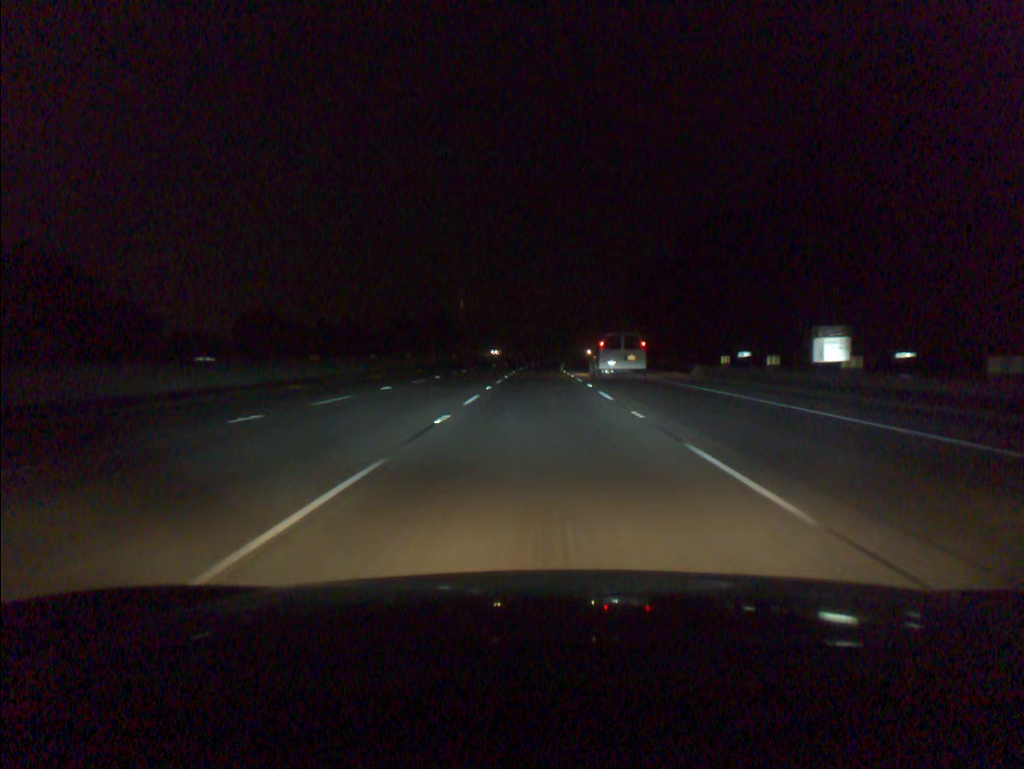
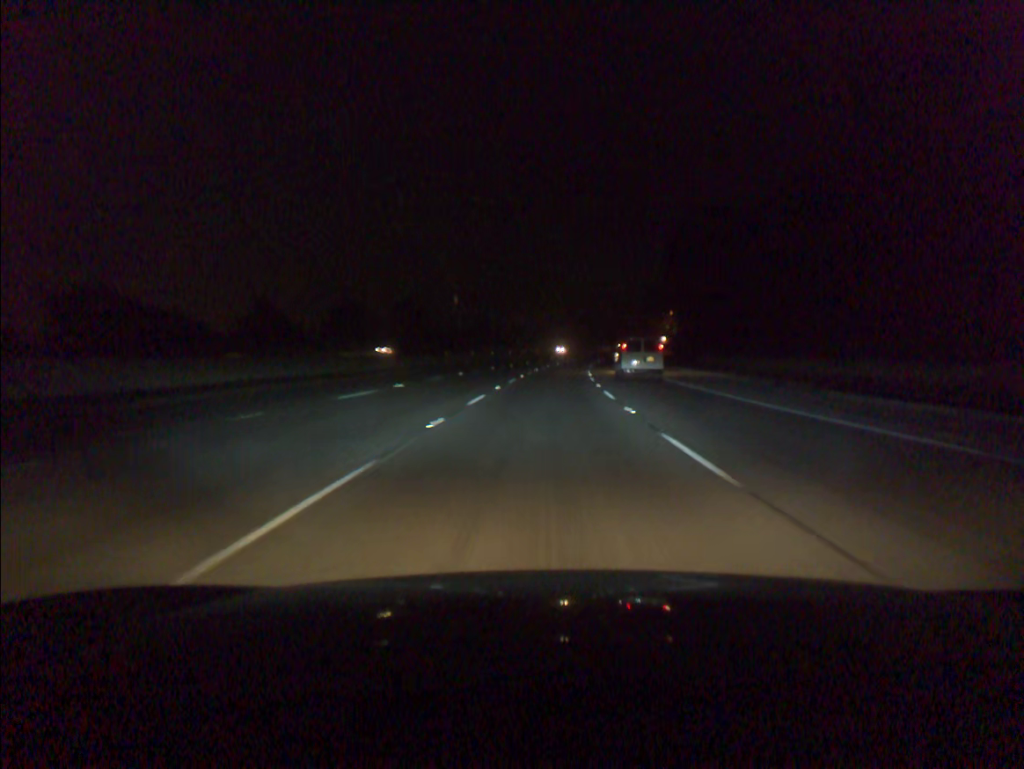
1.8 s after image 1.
(0.0, +56.8) m; 0°
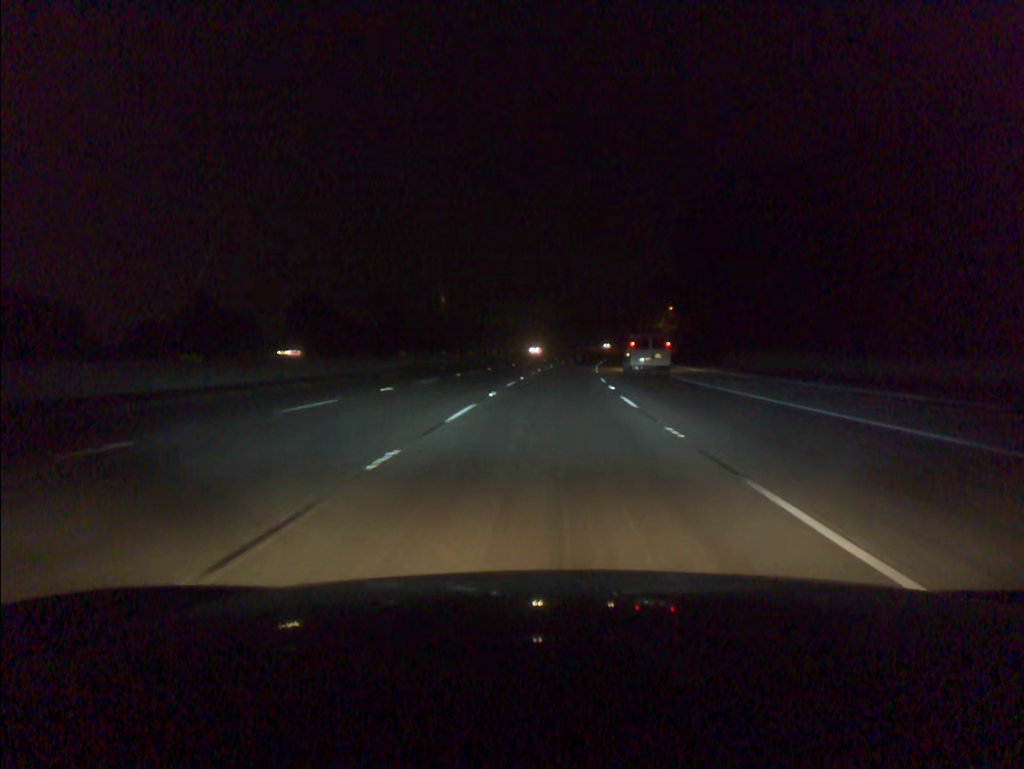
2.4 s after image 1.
(+0.1, +19.0) m; +1°
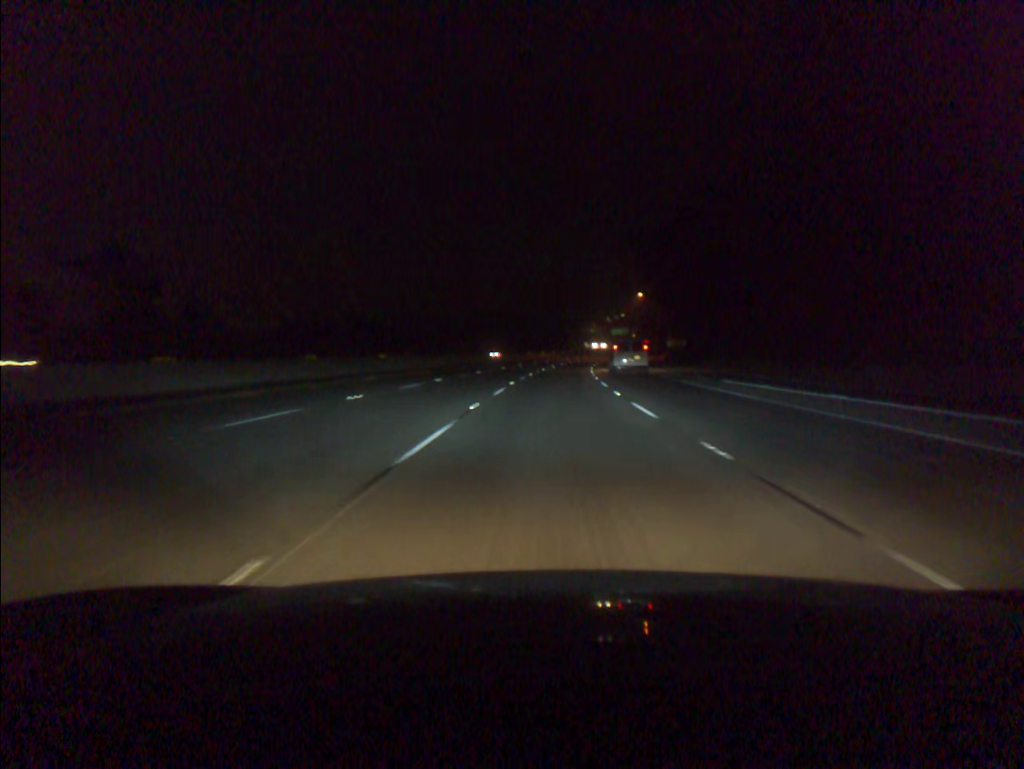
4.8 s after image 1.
(+3.3, +75.7) m; +5°
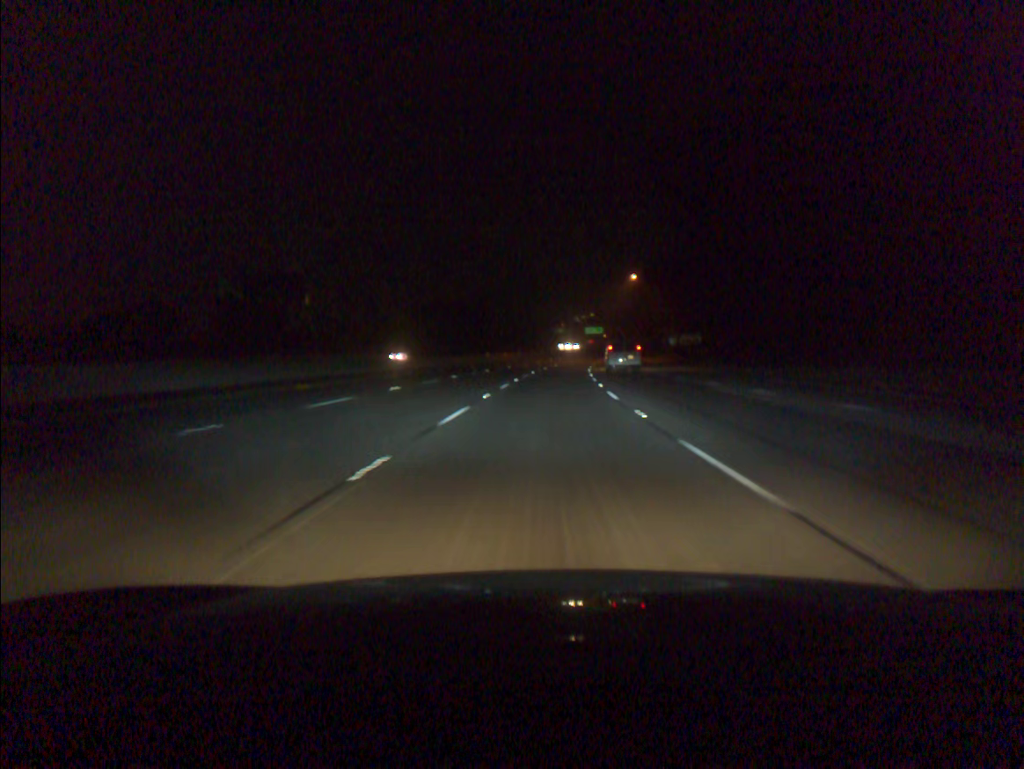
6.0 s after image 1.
(+0.8, +37.9) m; +2°
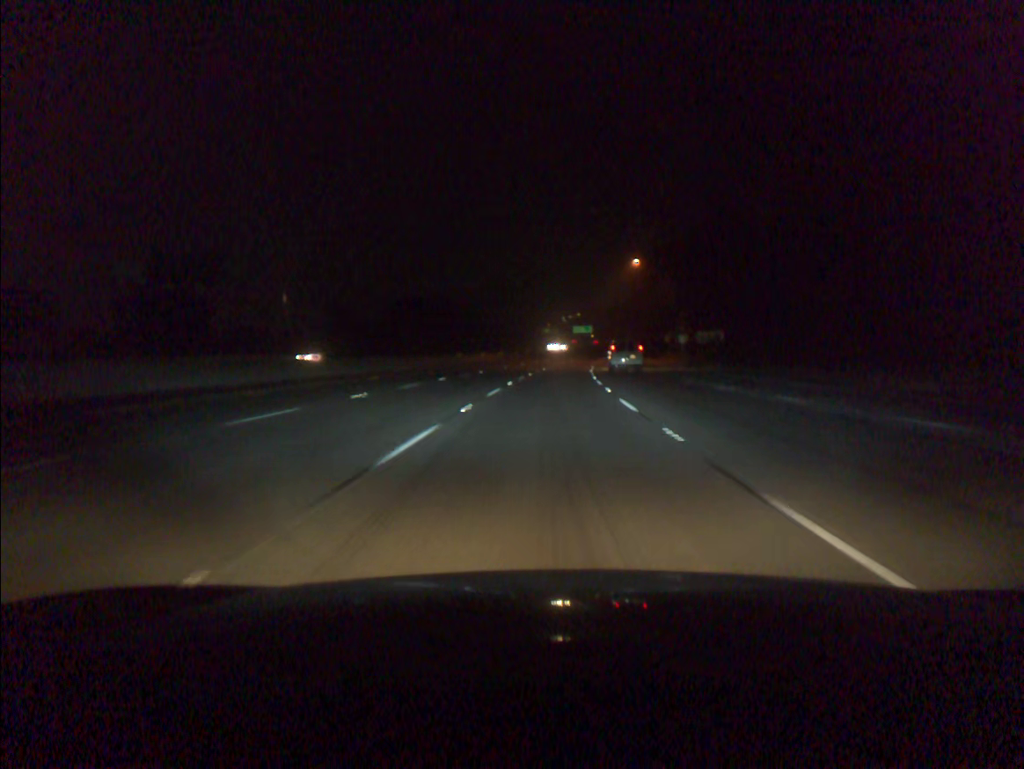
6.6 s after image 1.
(+0.2, +18.9) m; +1°
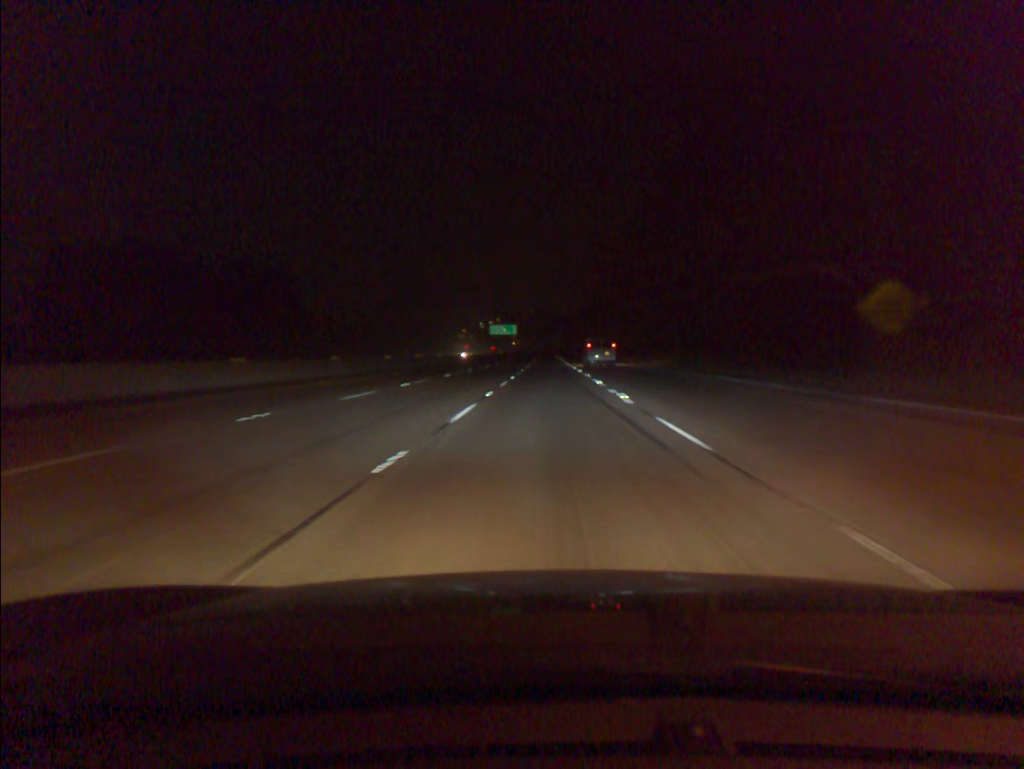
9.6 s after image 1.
(+4.7, +94.3) m; +6°
